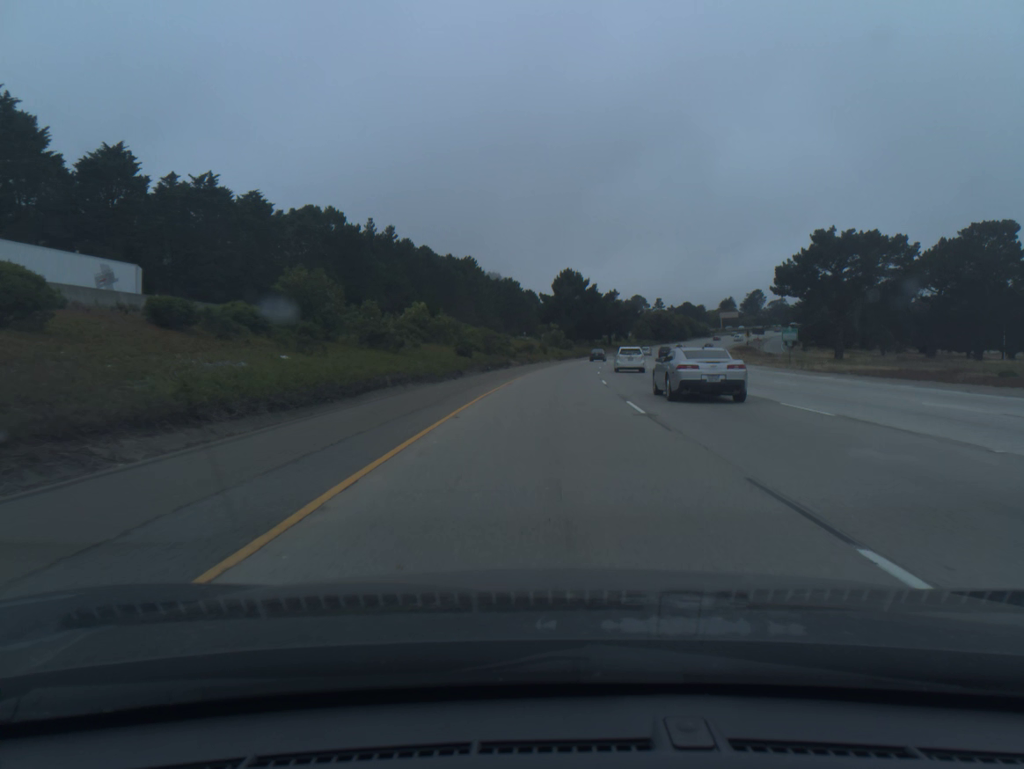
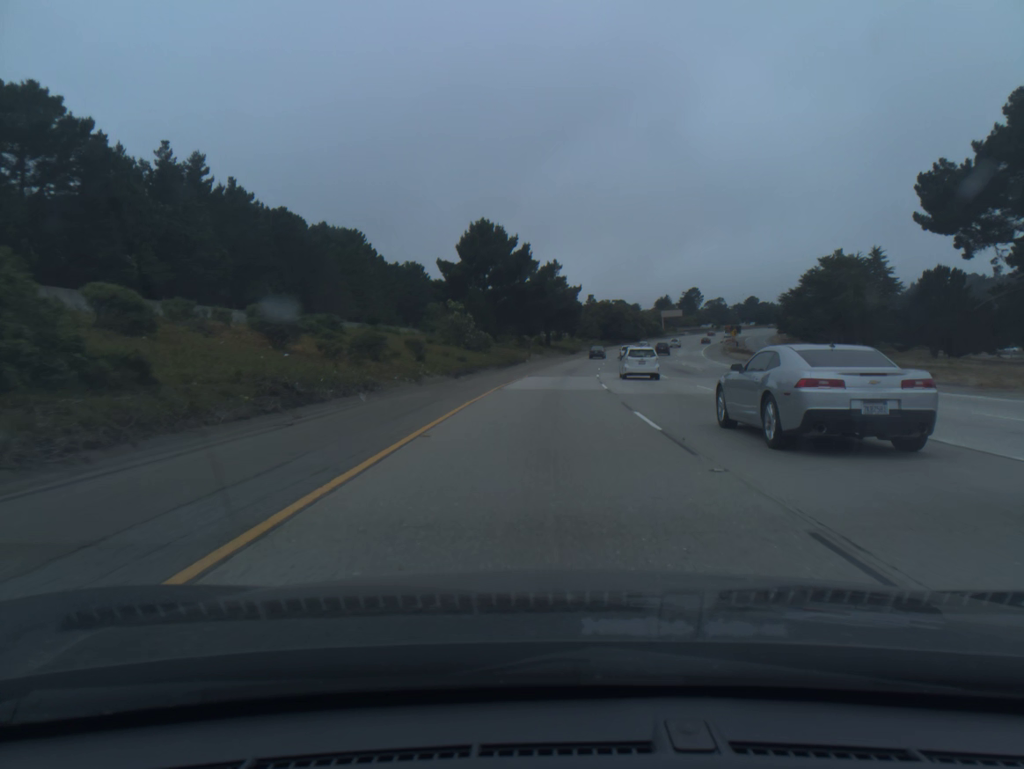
(+3.0, +61.4) m; +6°
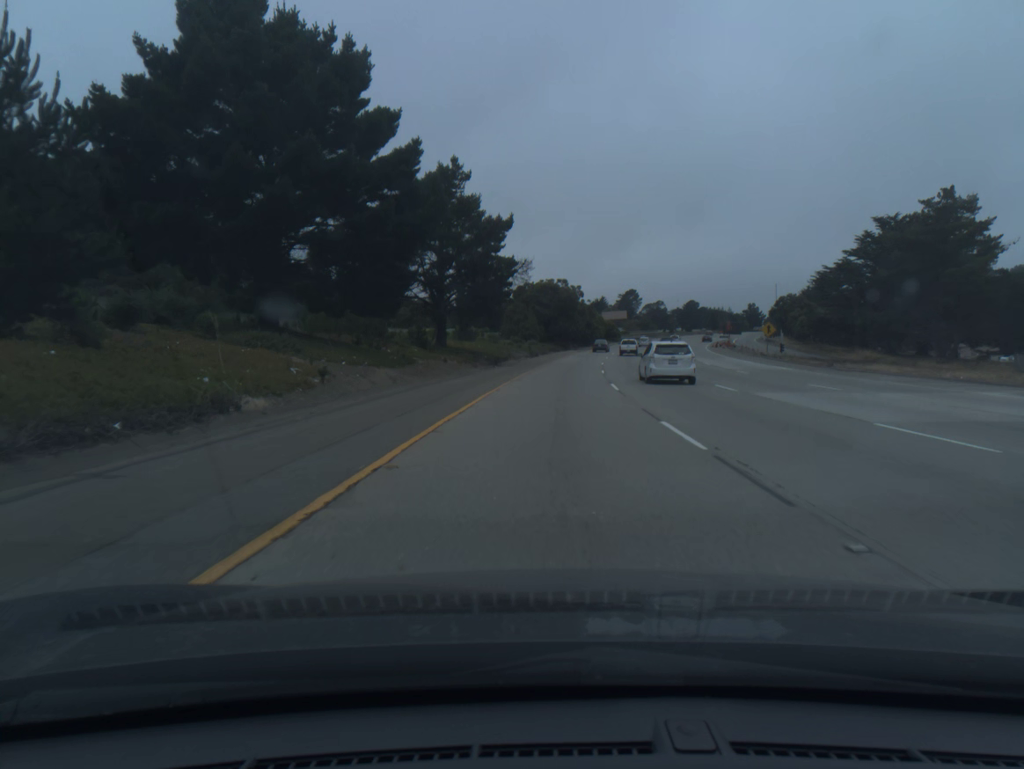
(+2.9, +61.5) m; +6°
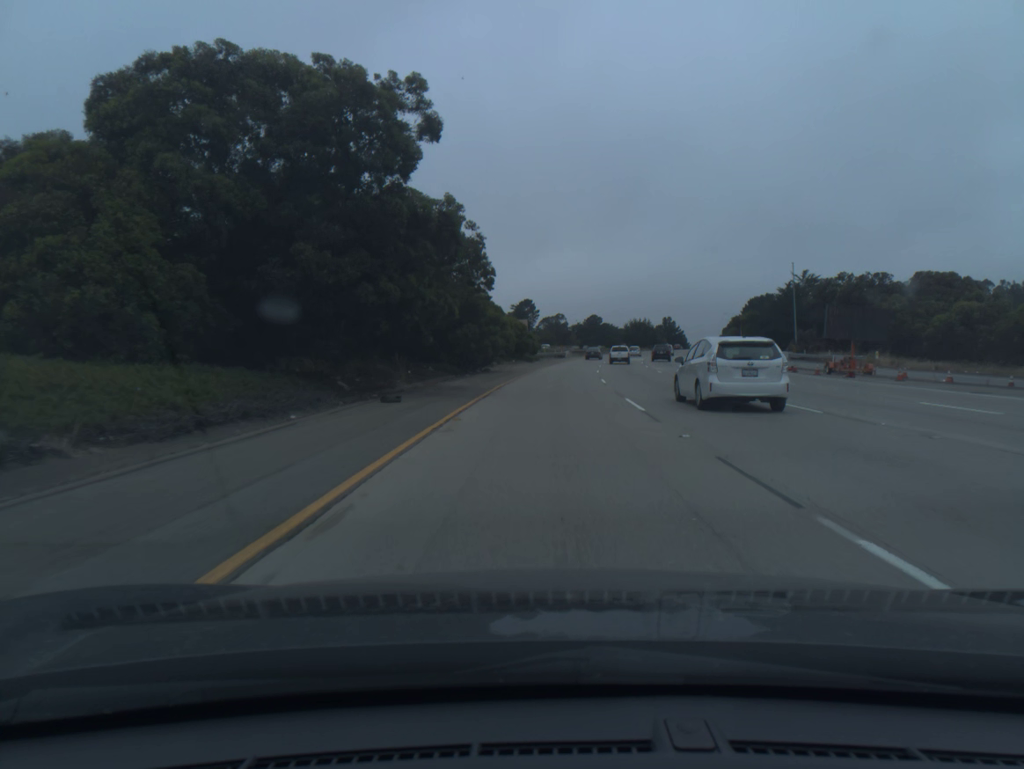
(+5.6, +81.5) m; +8°
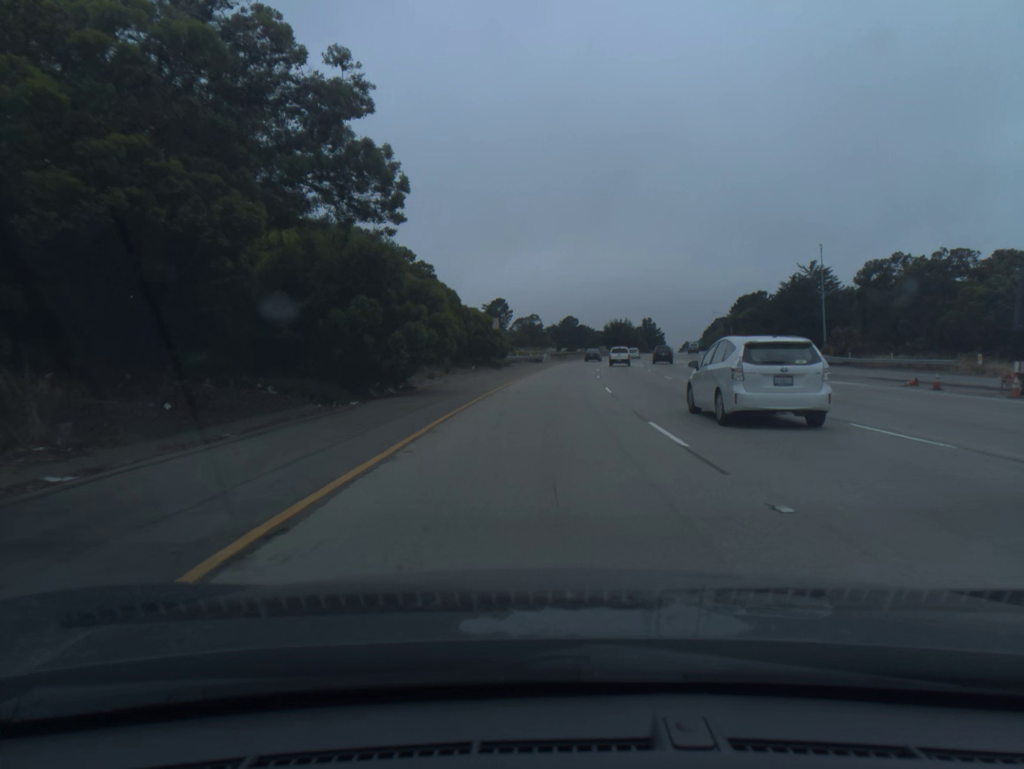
(+0.3, +20.3) m; +2°
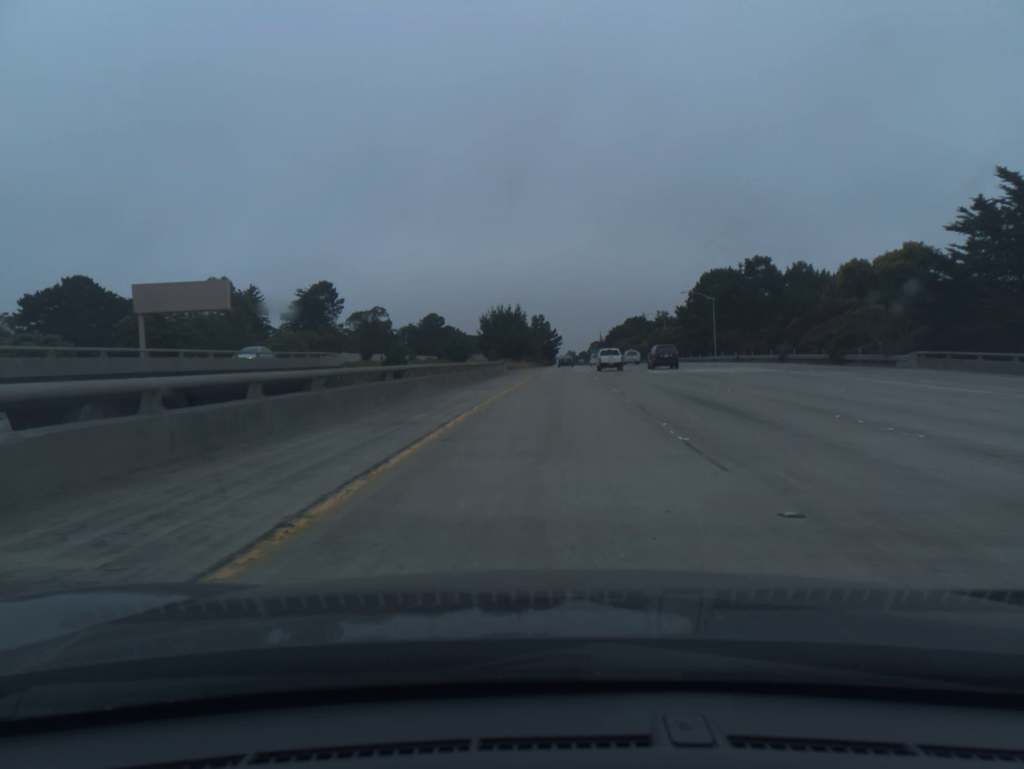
(+7.9, +101.1) m; +9°
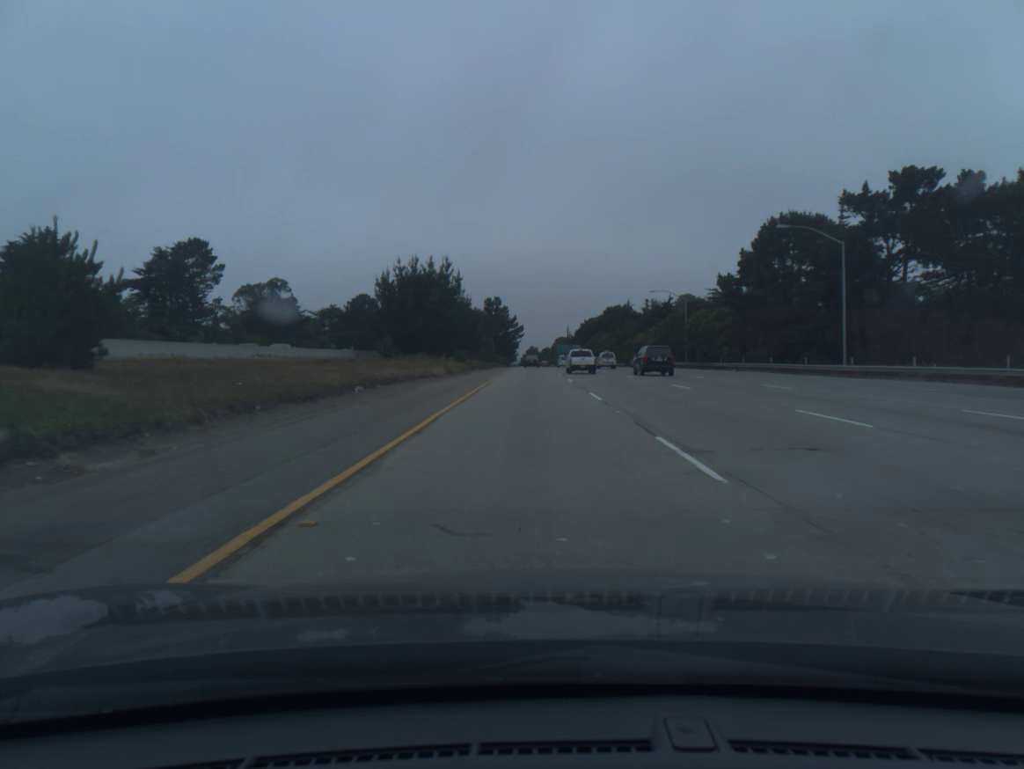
(+2.1, +61.1) m; +3°
